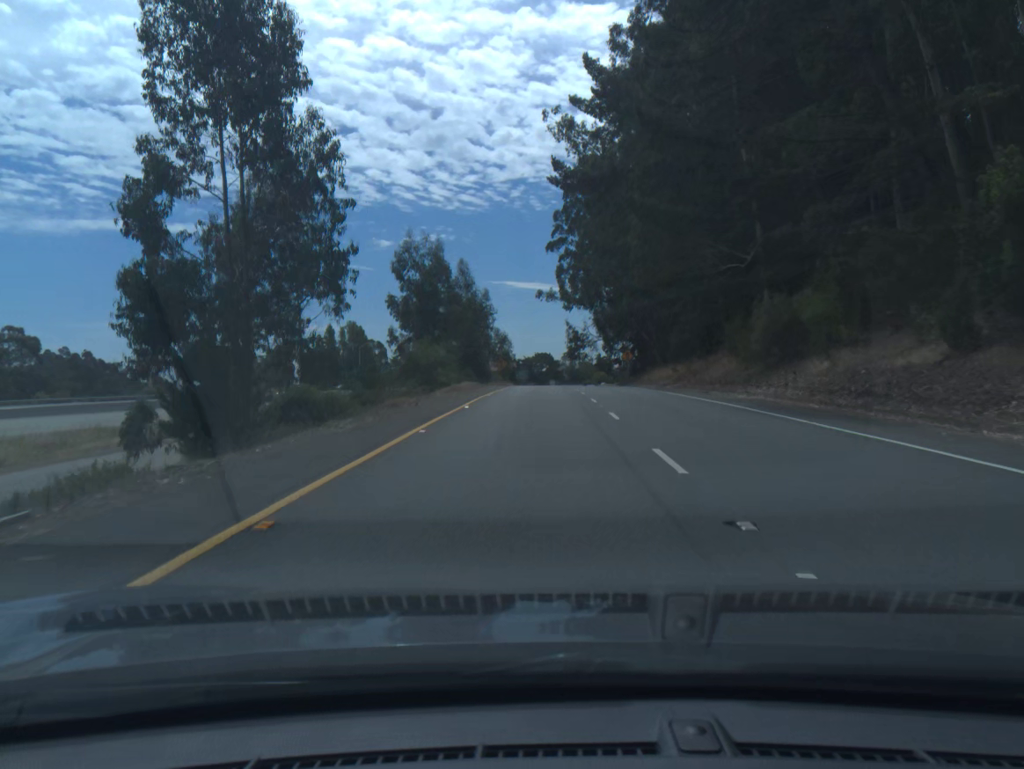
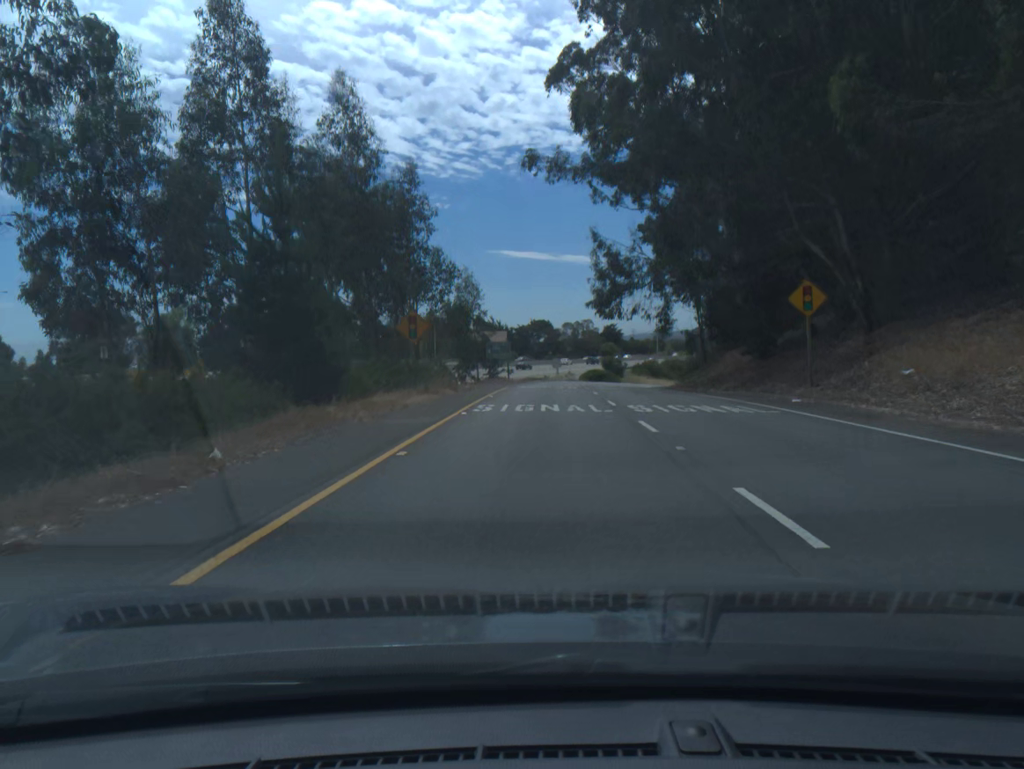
(+0.1, +54.7) m; 0°
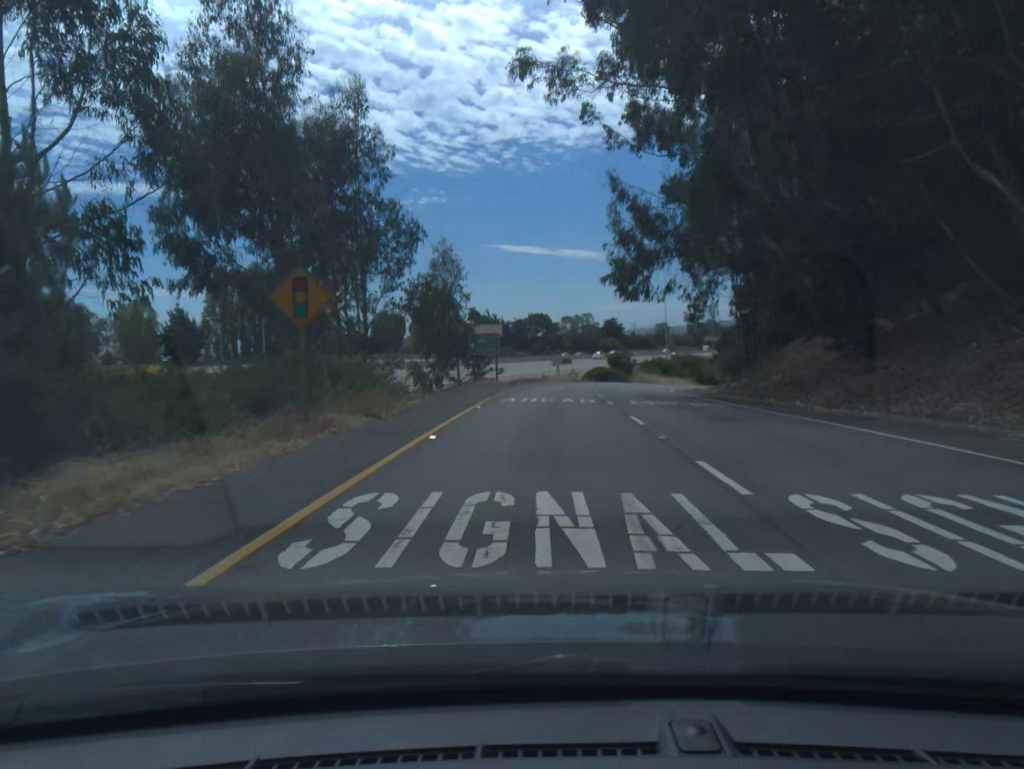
(0.0, +12.7) m; 0°
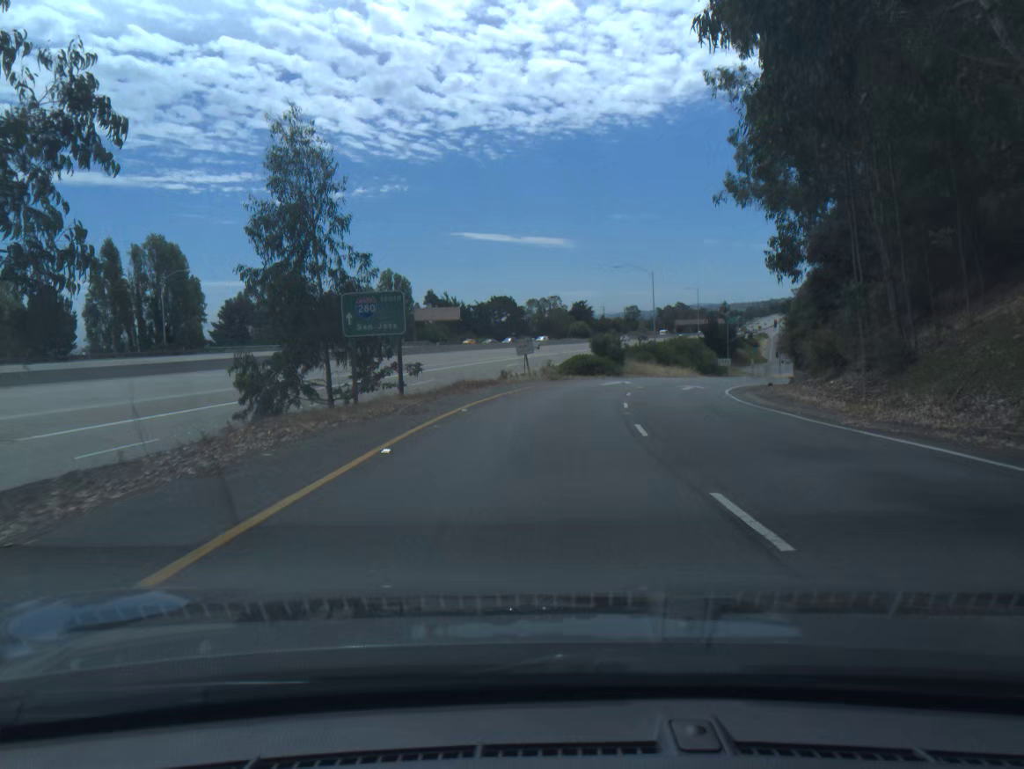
(+0.4, +24.1) m; +3°
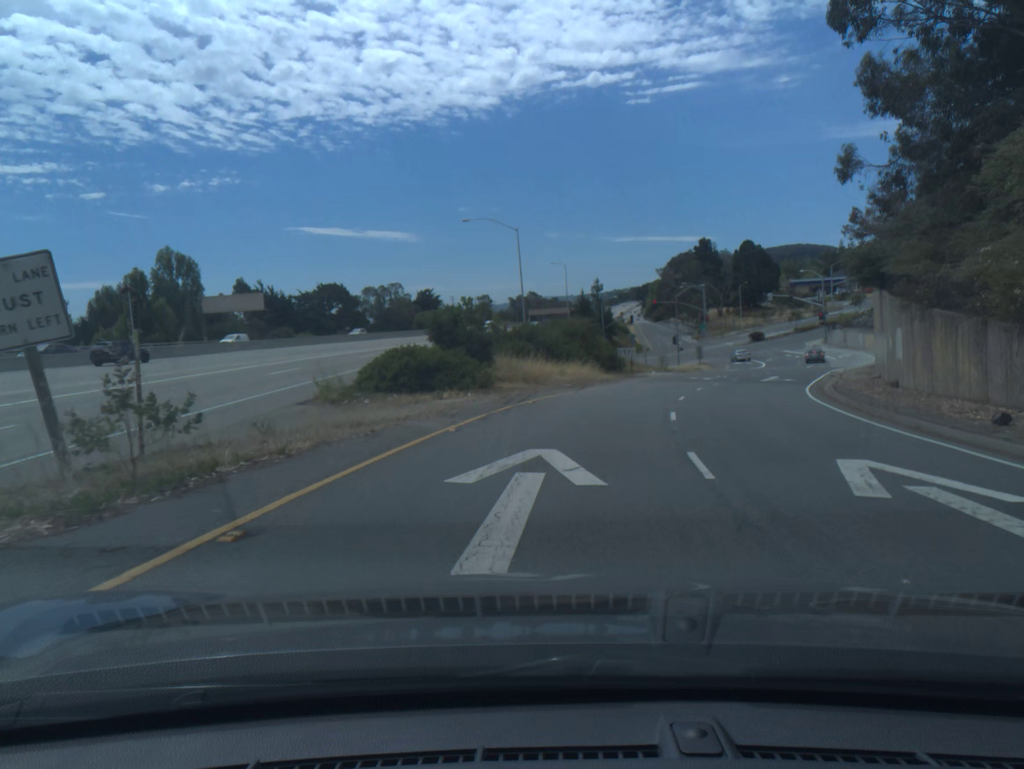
(+2.5, +33.9) m; +10°
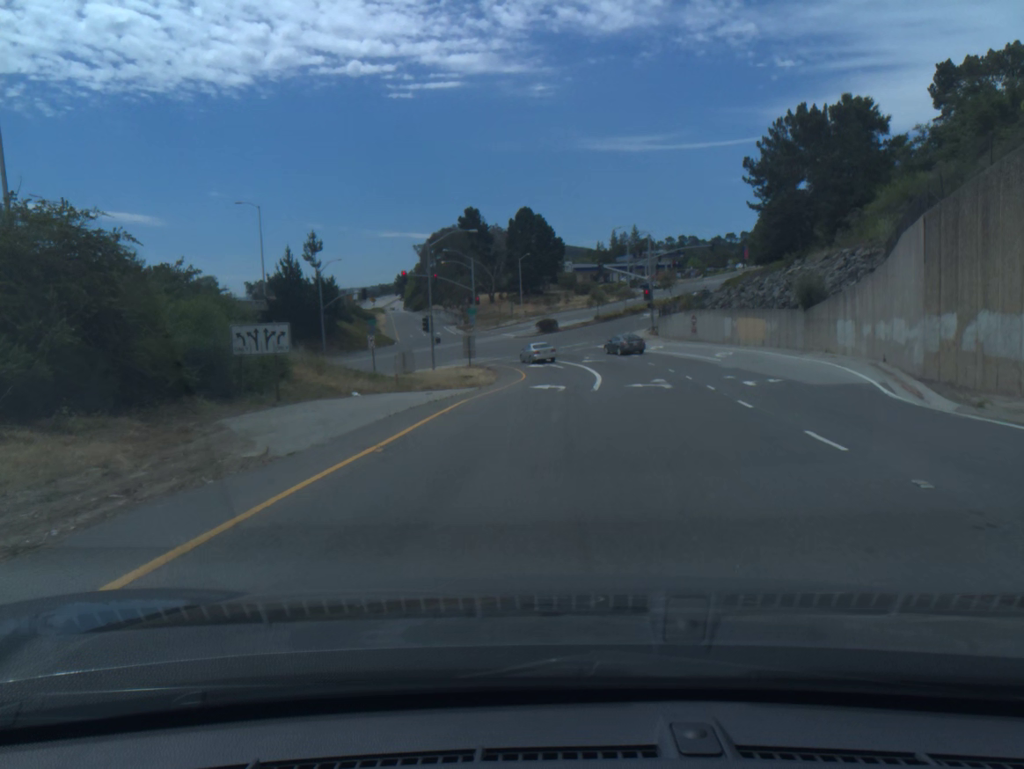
(+8.4, +45.6) m; +17°
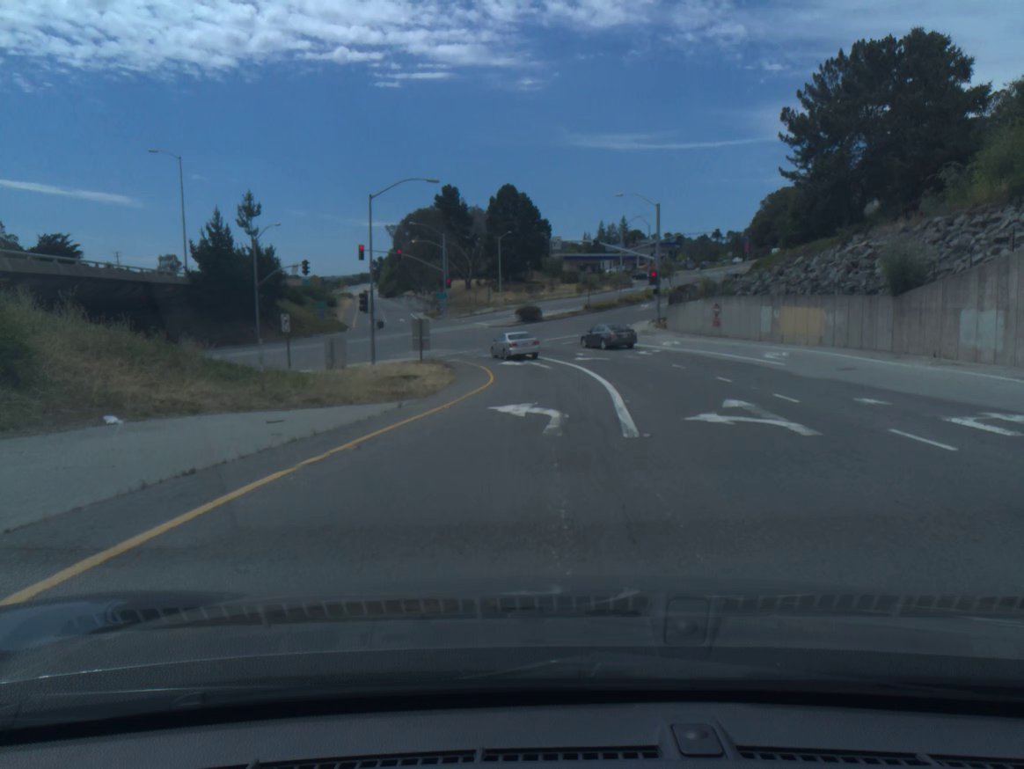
(+0.1, +15.1) m; +1°
